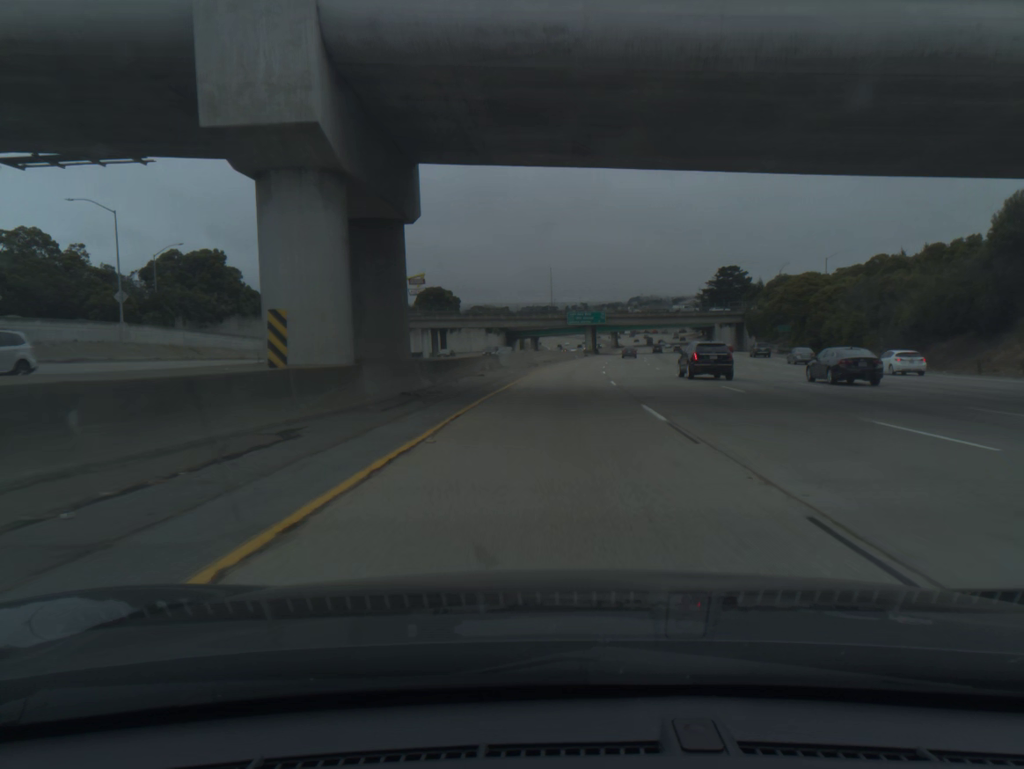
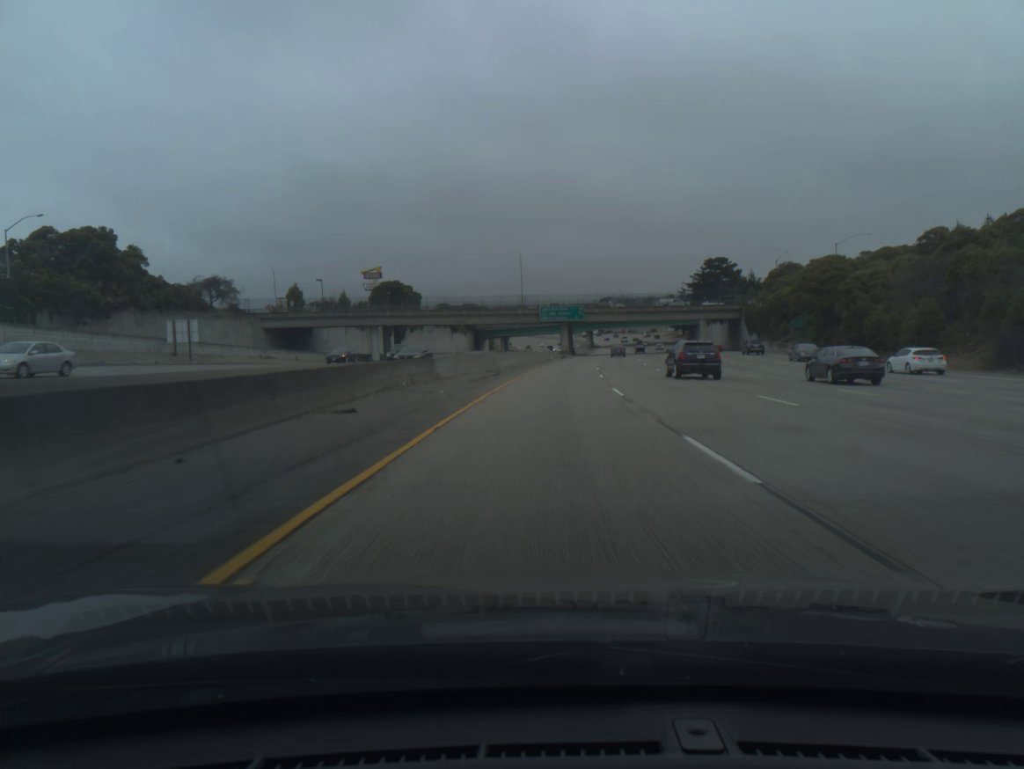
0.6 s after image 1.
(+0.4, +20.7) m; +2°
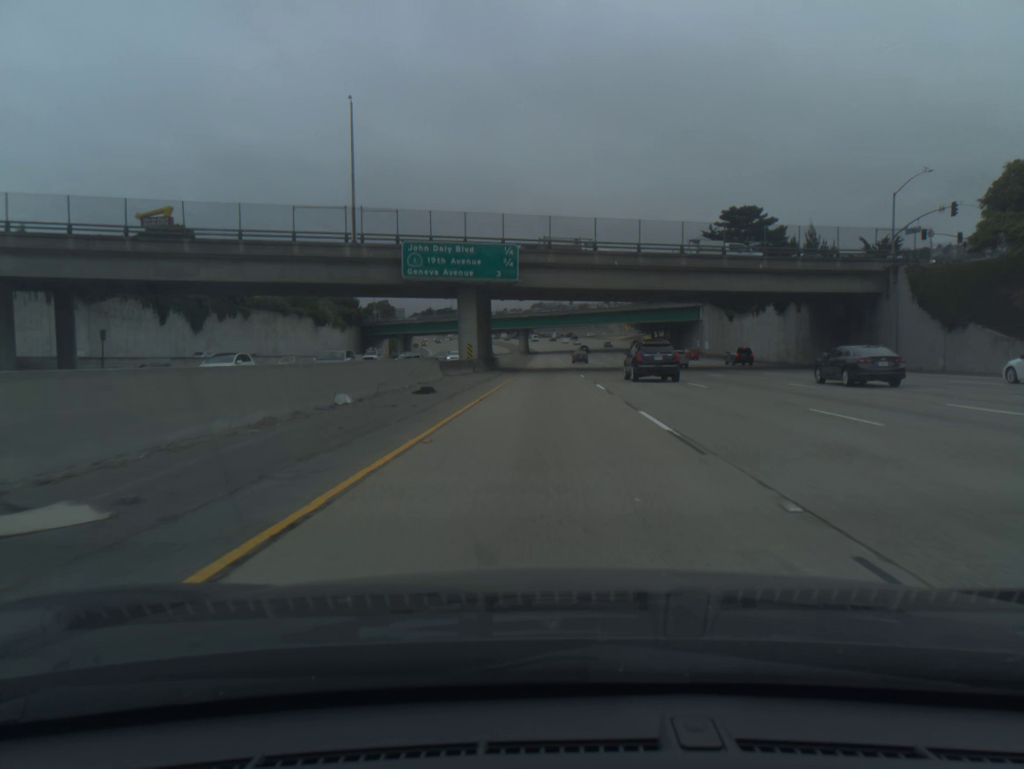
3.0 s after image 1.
(+4.3, +80.6) m; +5°
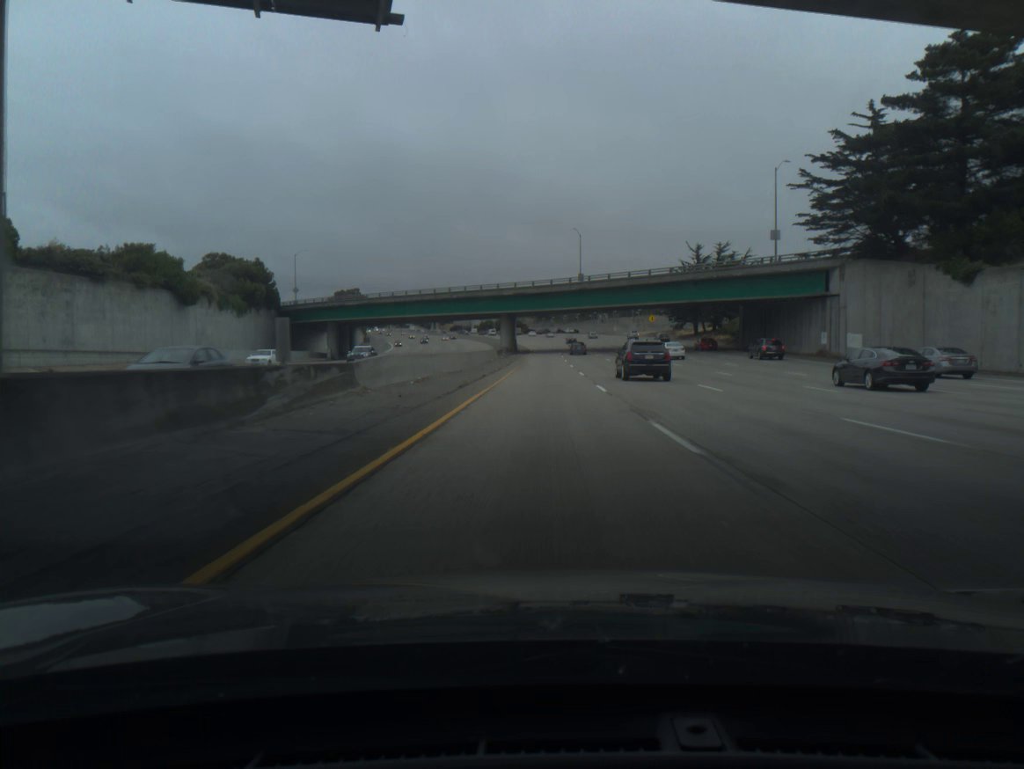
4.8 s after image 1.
(+0.4, +59.7) m; 0°
